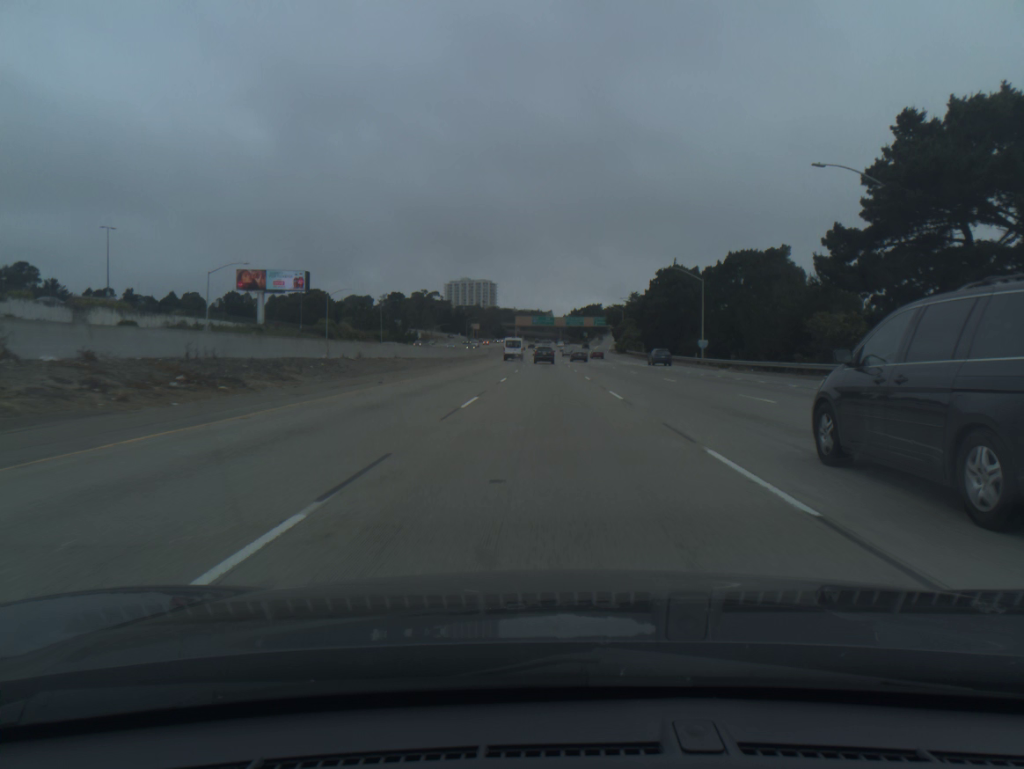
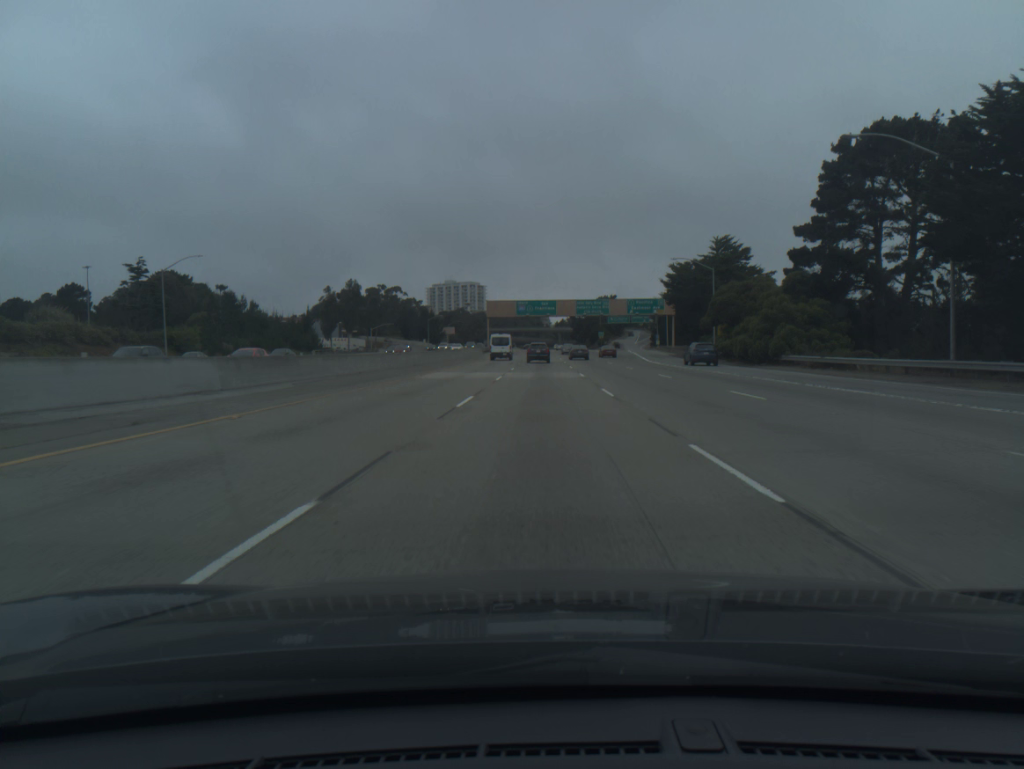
(+0.3, +102.2) m; 0°
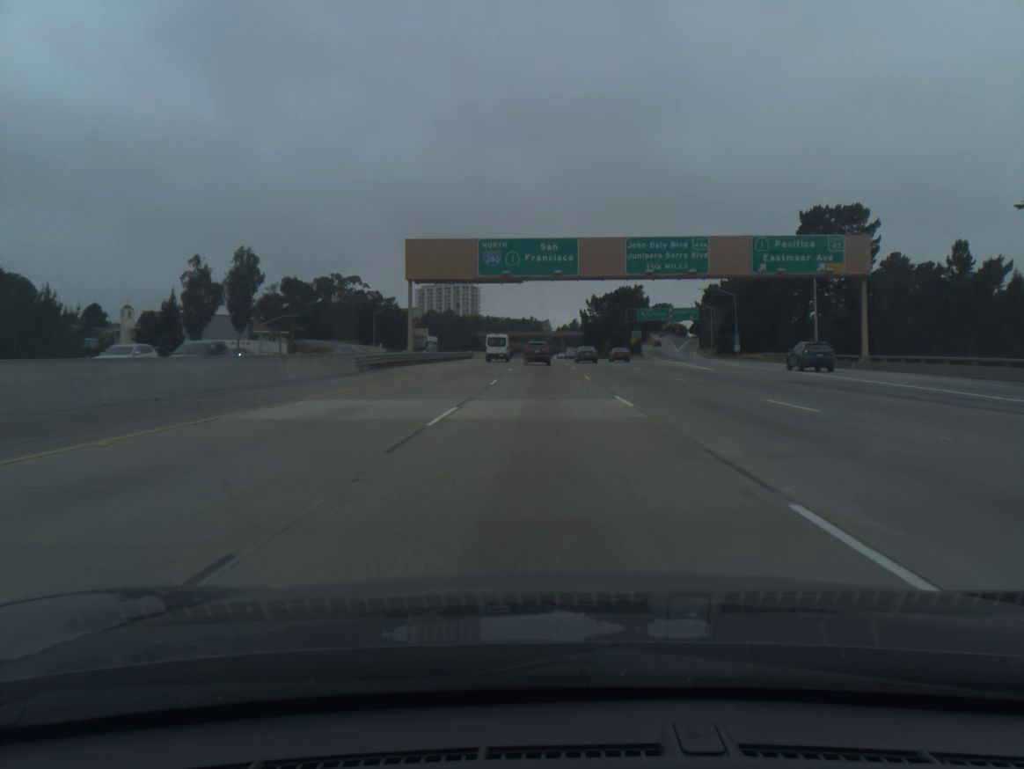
(-0.2, +77.1) m; 0°
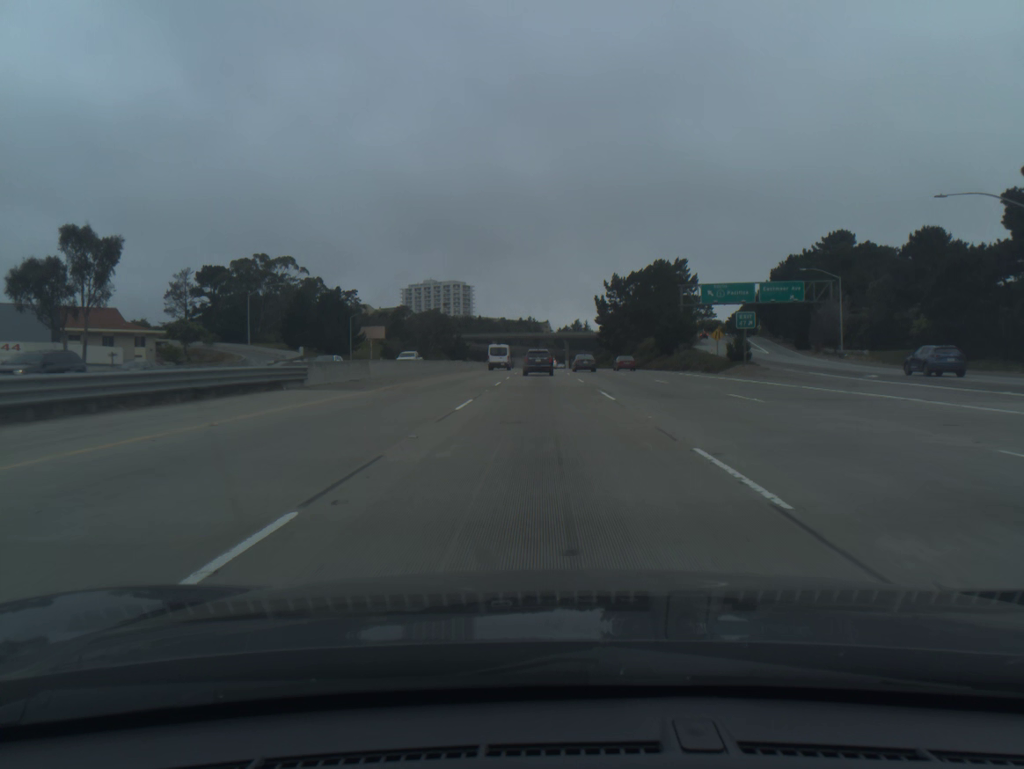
(+0.1, +69.5) m; 0°
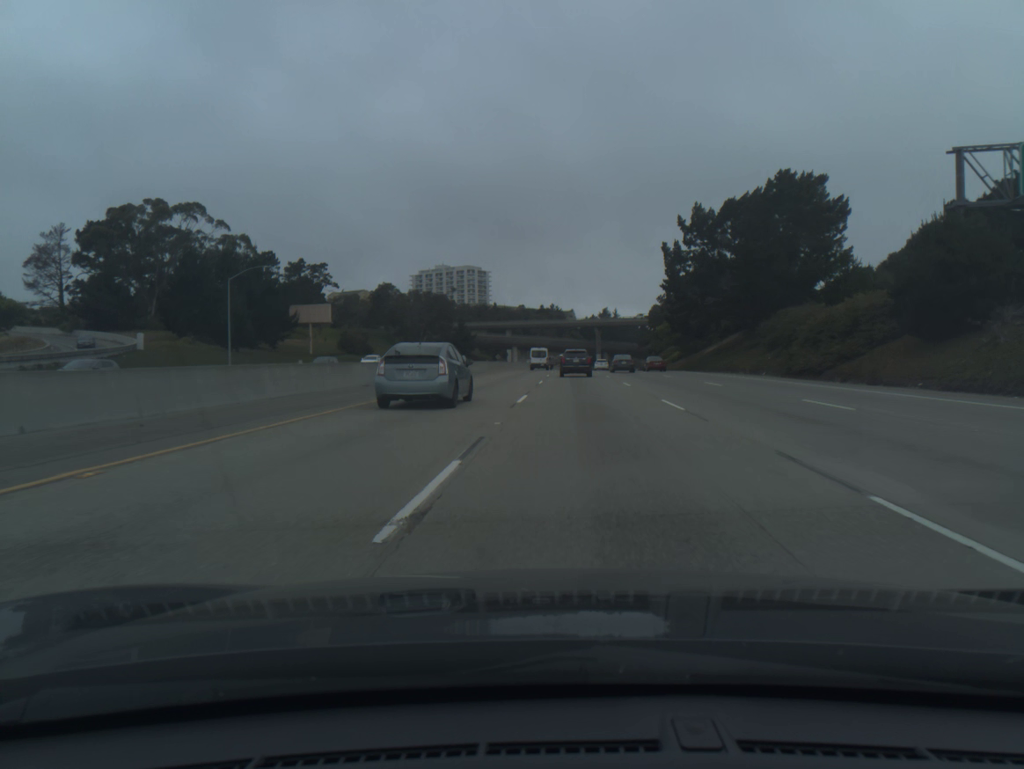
(-0.7, +63.9) m; -2°
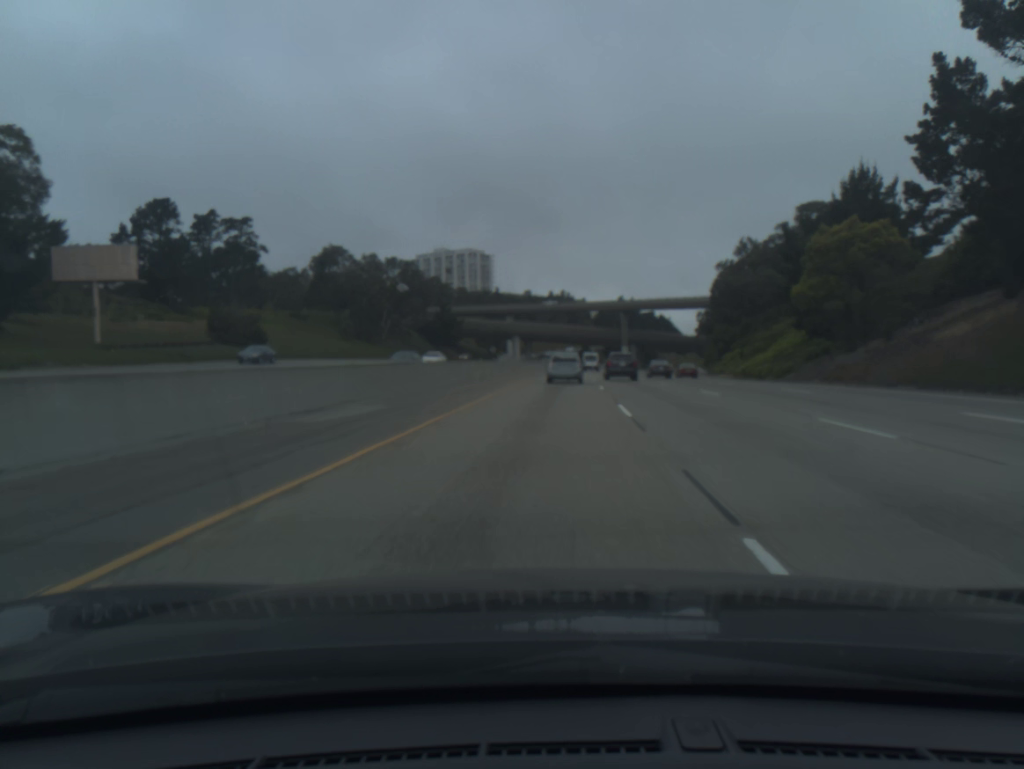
(-0.5, +62.2) m; -1°
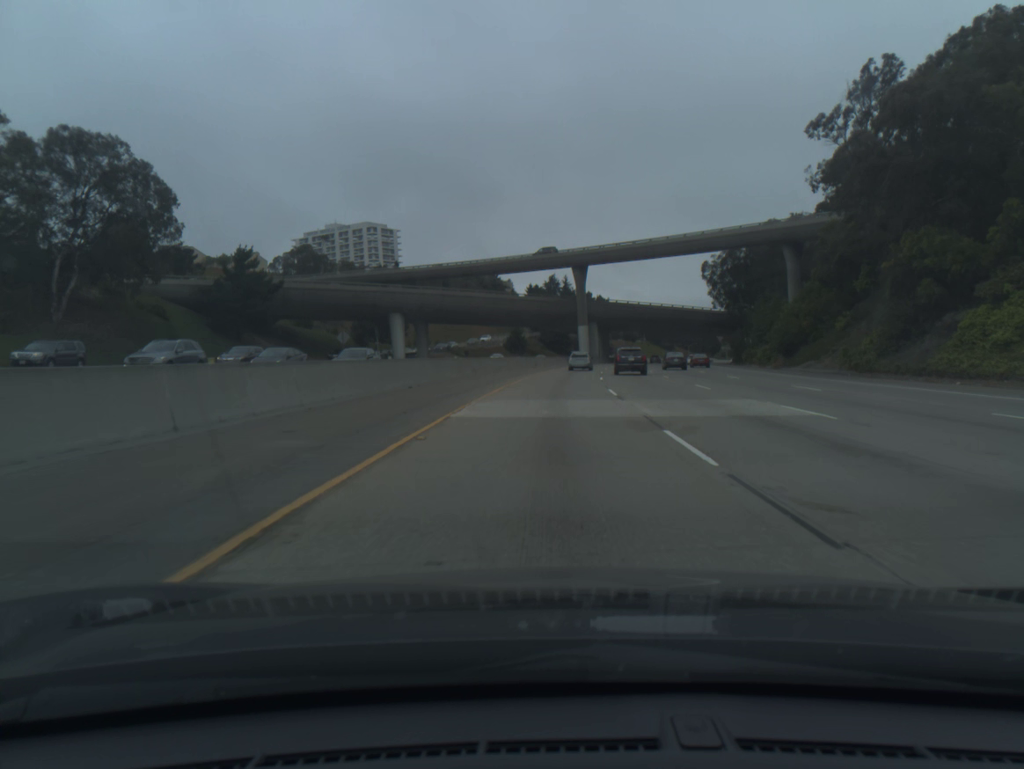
(+3.2, +80.2) m; +5°
